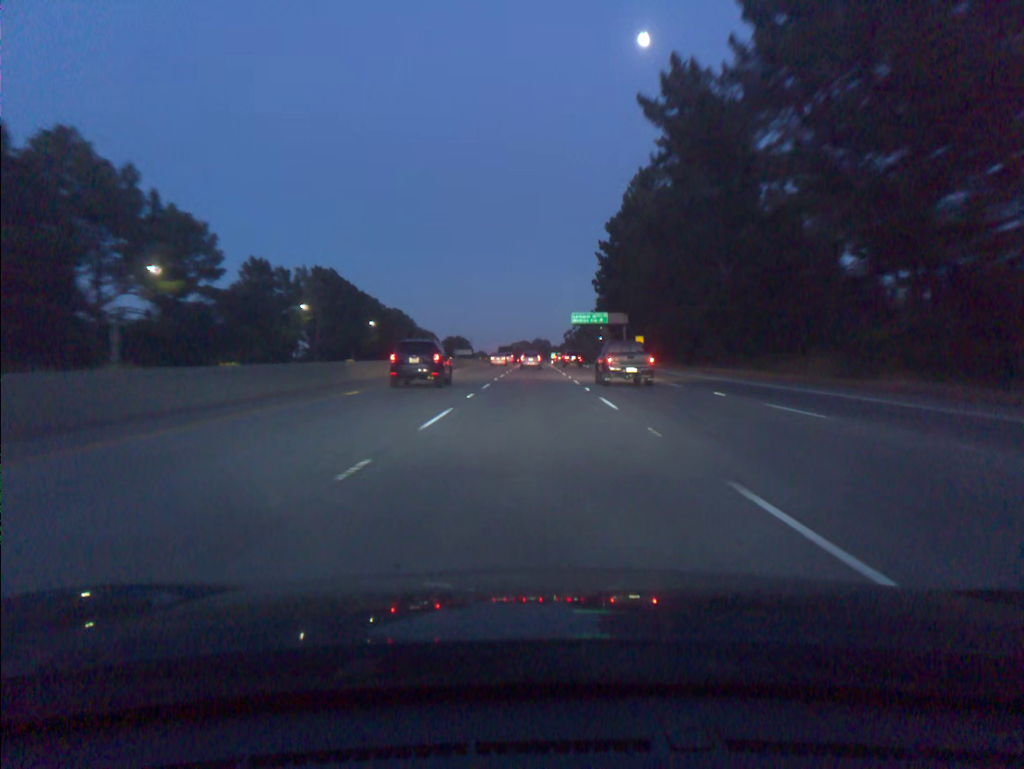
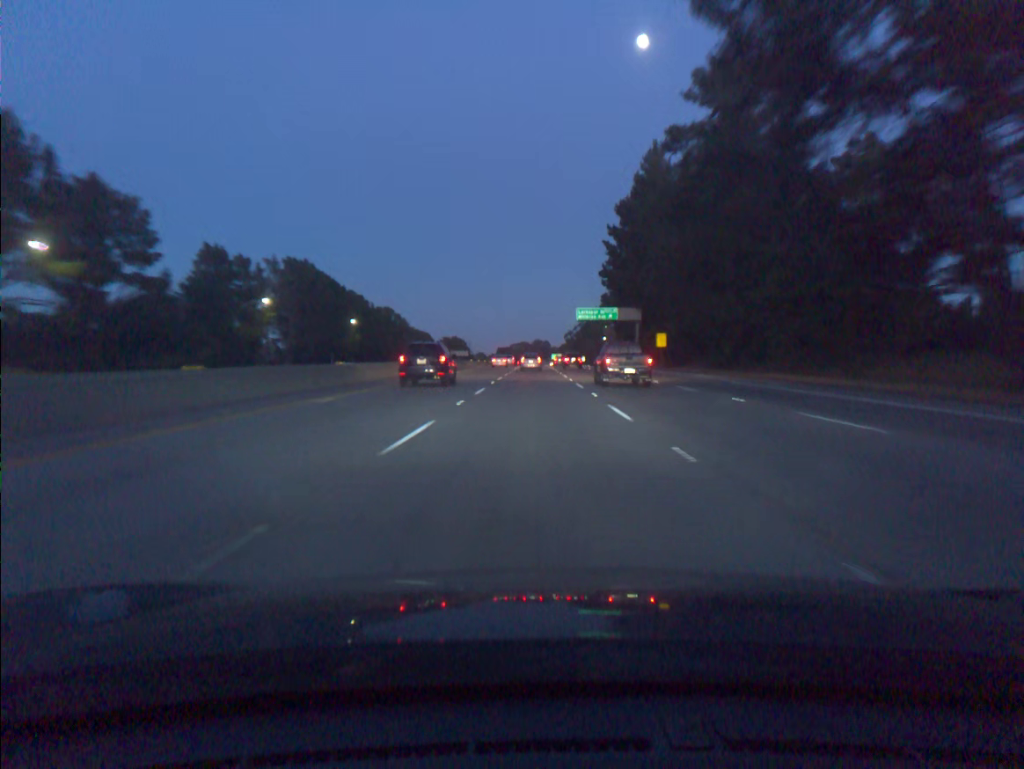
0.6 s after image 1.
(0.0, +17.4) m; 0°
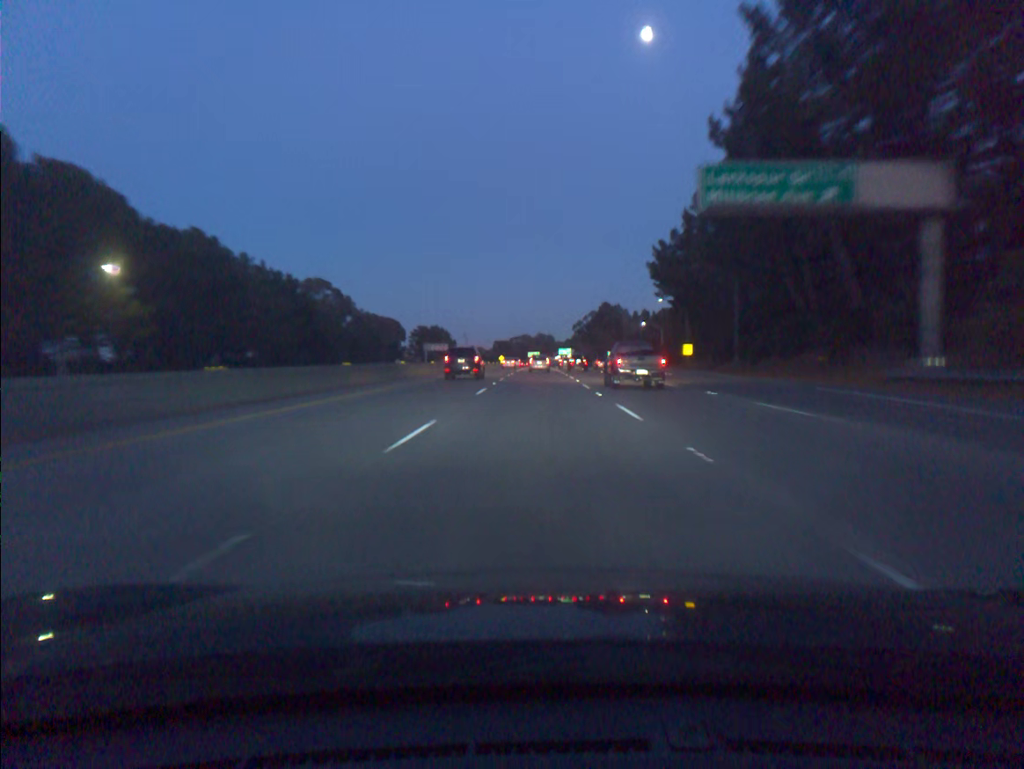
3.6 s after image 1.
(-0.1, +87.3) m; 0°
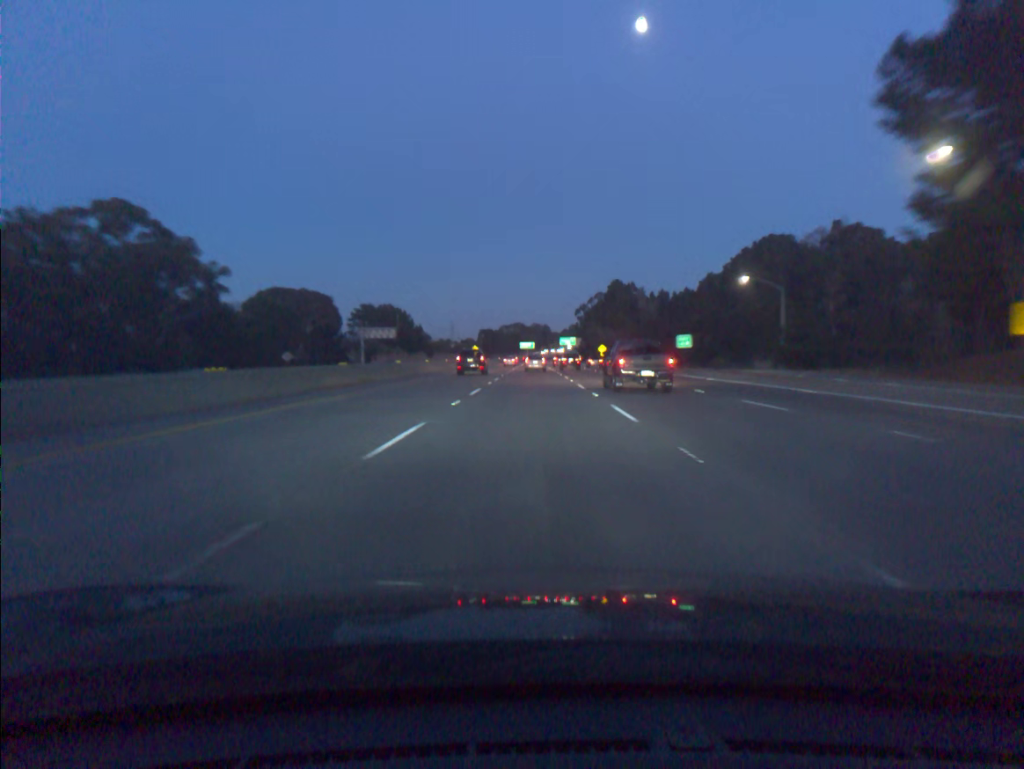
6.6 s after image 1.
(+0.3, +87.7) m; 0°
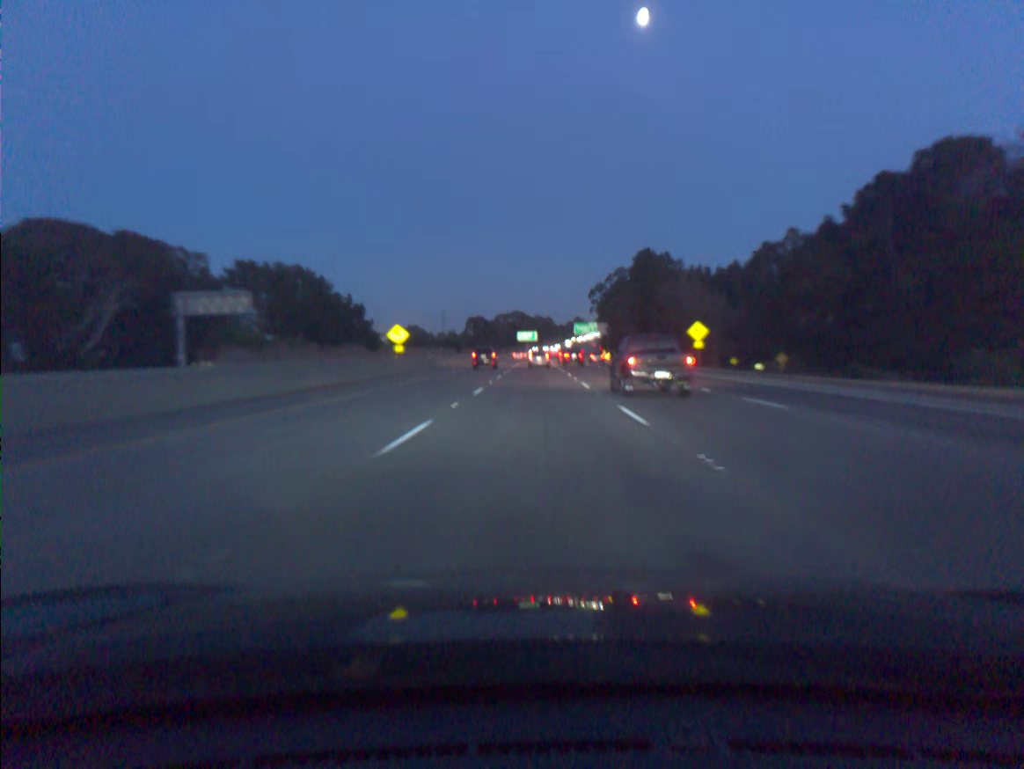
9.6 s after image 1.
(-0.2, +88.1) m; 0°
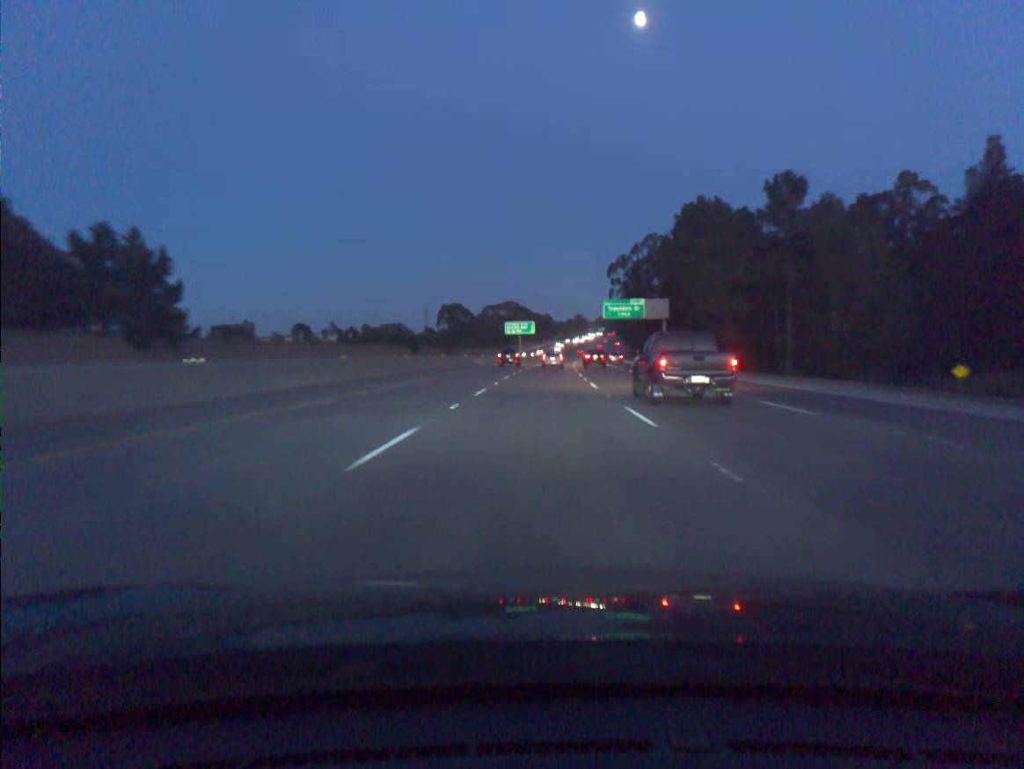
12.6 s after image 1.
(0.0, +88.3) m; 0°
